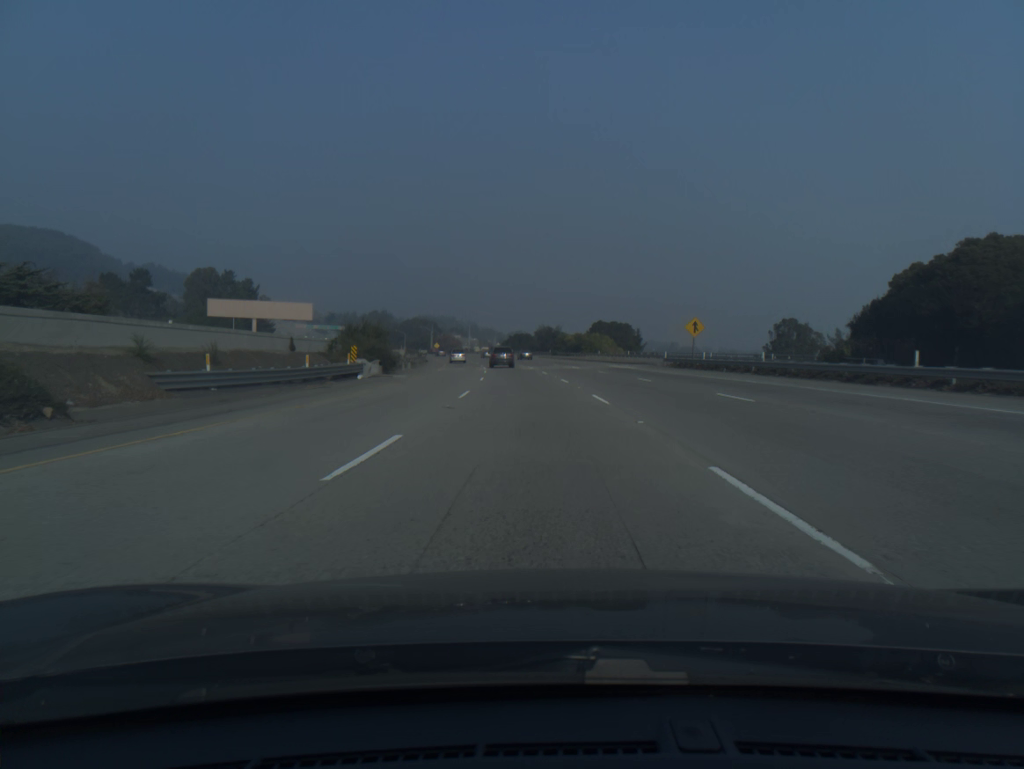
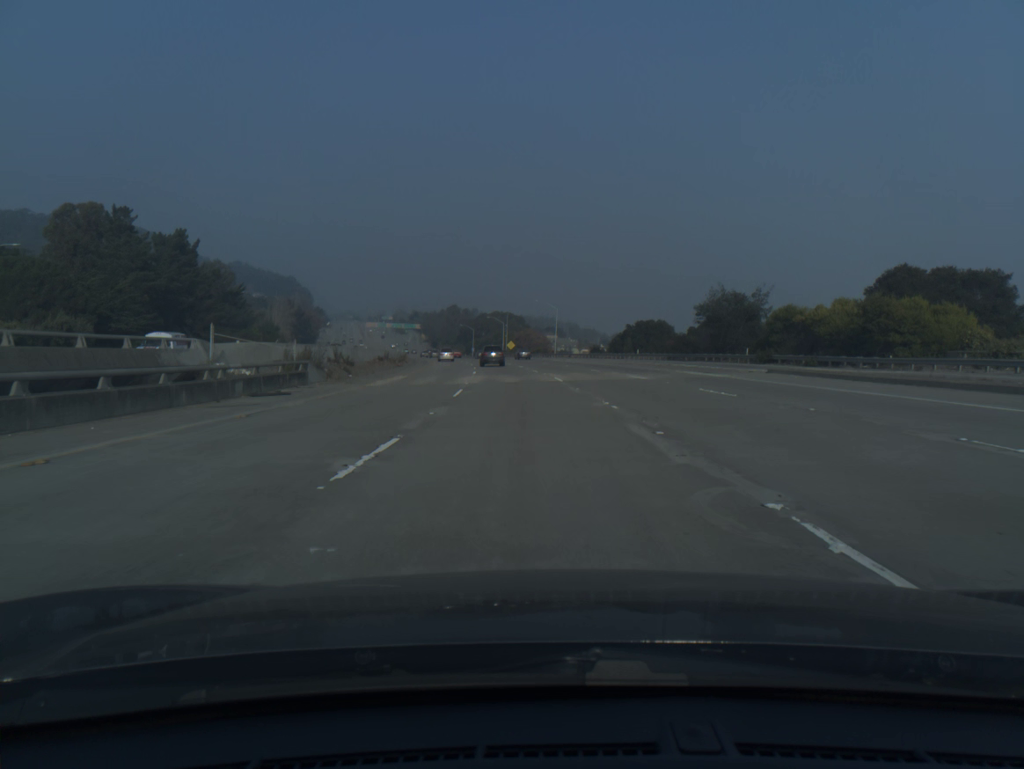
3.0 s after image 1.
(-6.2, +97.5) m; -7°
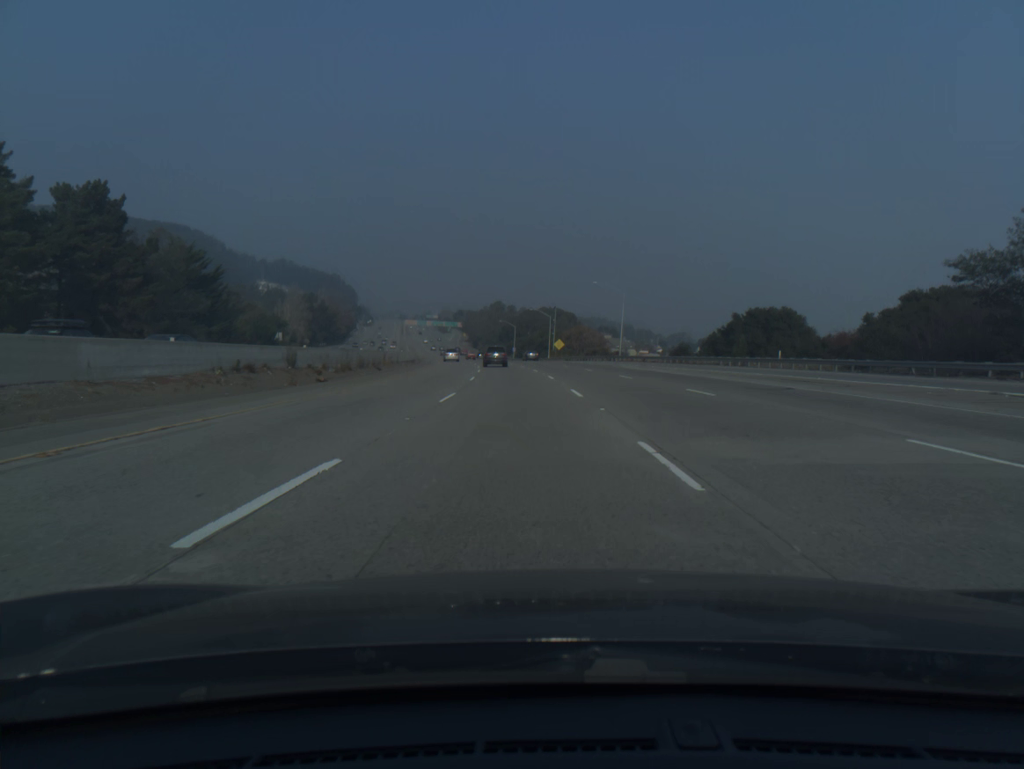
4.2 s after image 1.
(-1.2, +39.0) m; -4°
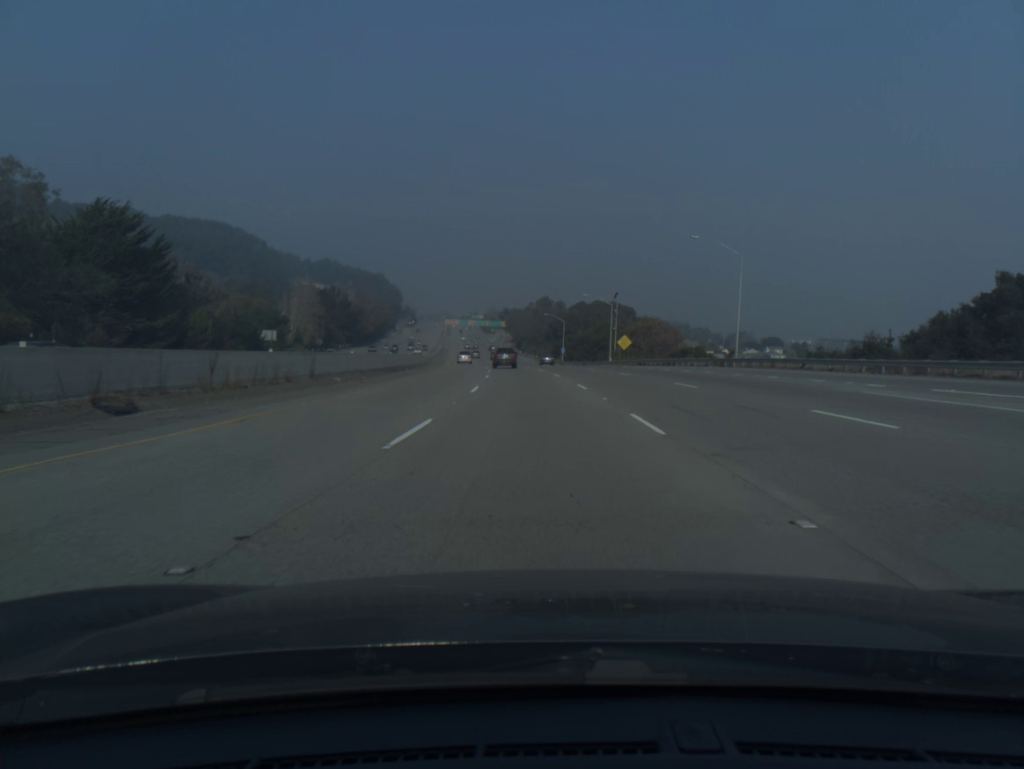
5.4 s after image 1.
(-1.3, +39.0) m; -4°
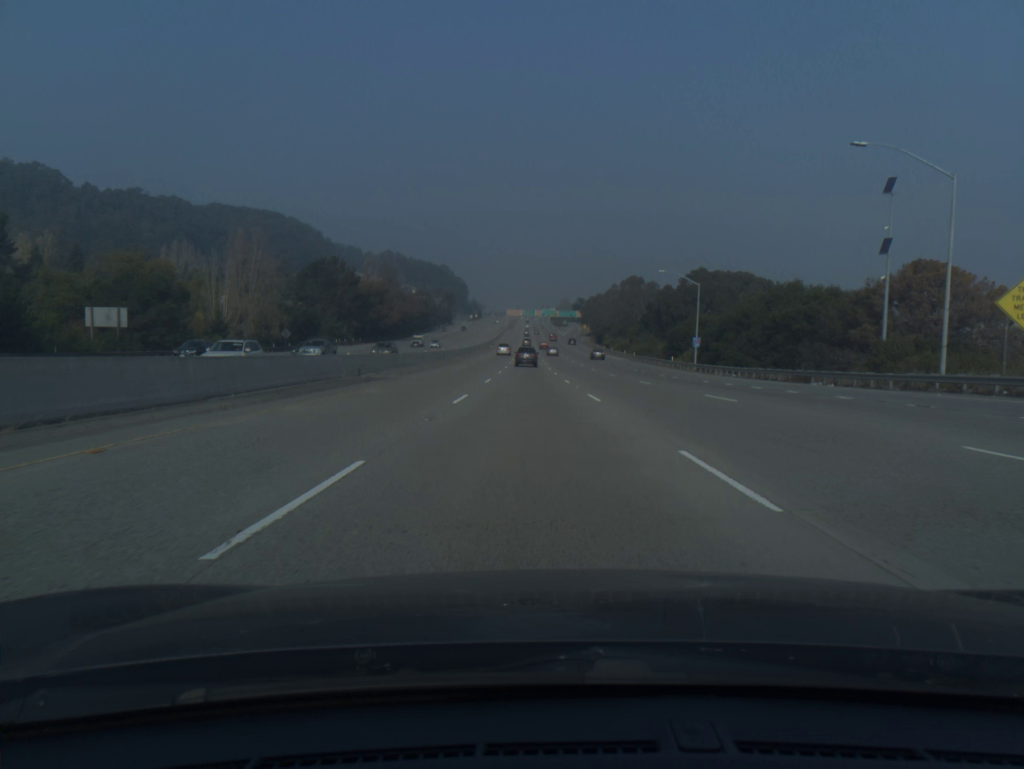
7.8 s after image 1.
(-3.7, +78.1) m; -5°
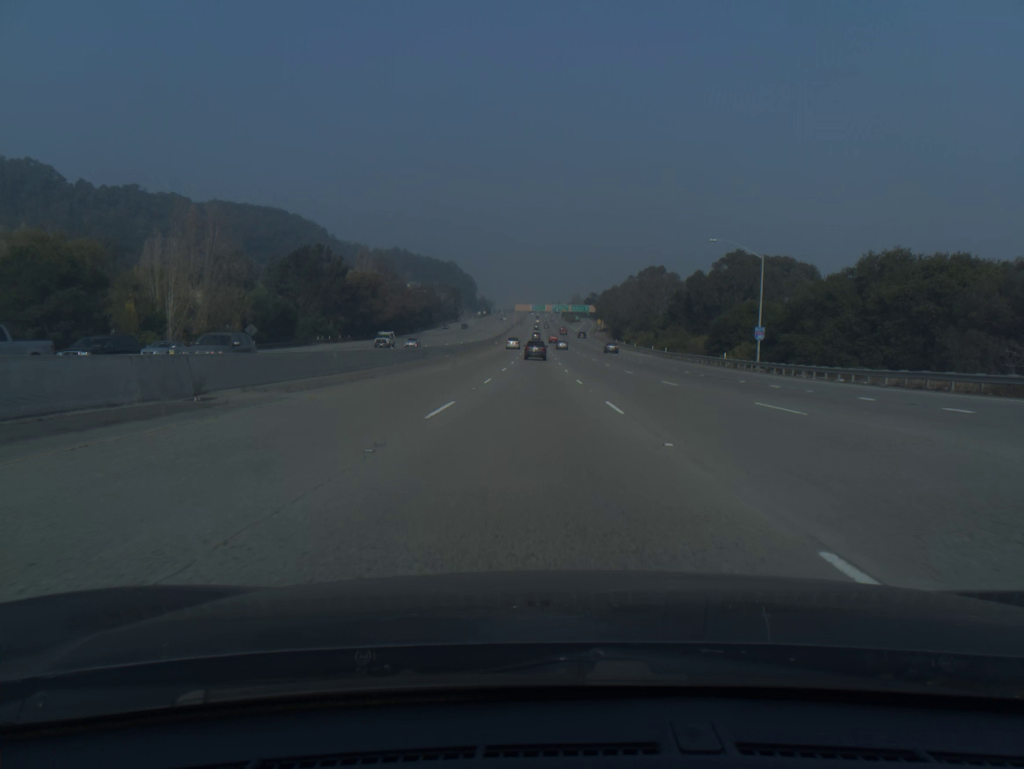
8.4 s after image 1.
(-0.2, +19.6) m; -1°
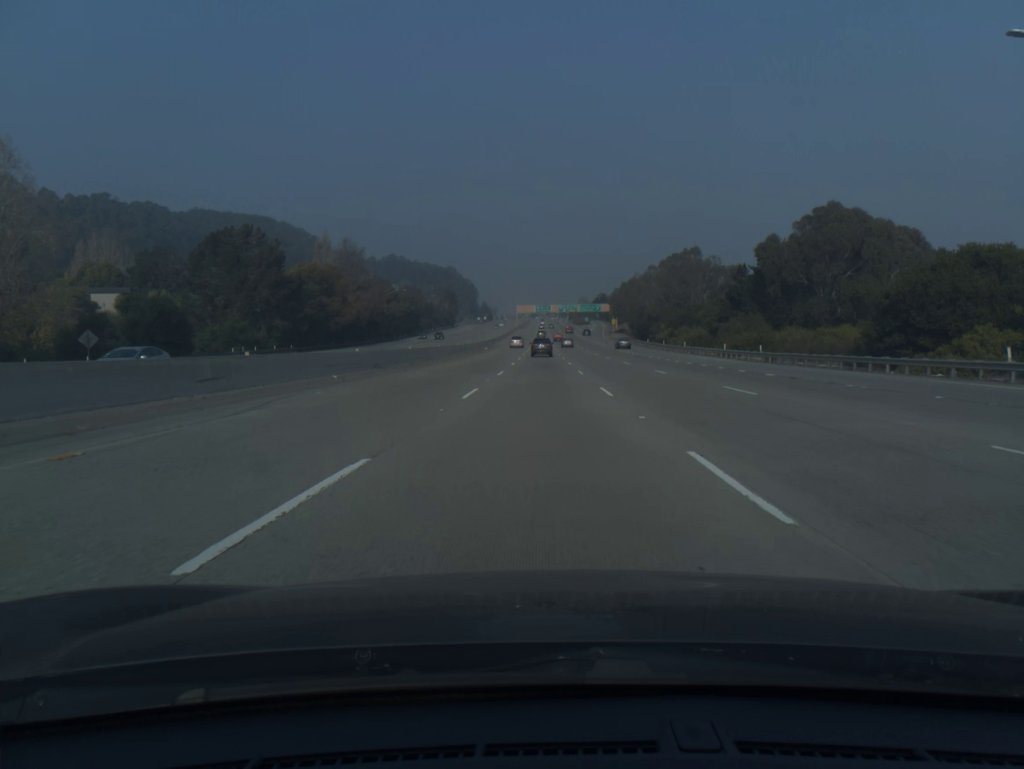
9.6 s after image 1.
(-0.2, +39.4) m; 0°
